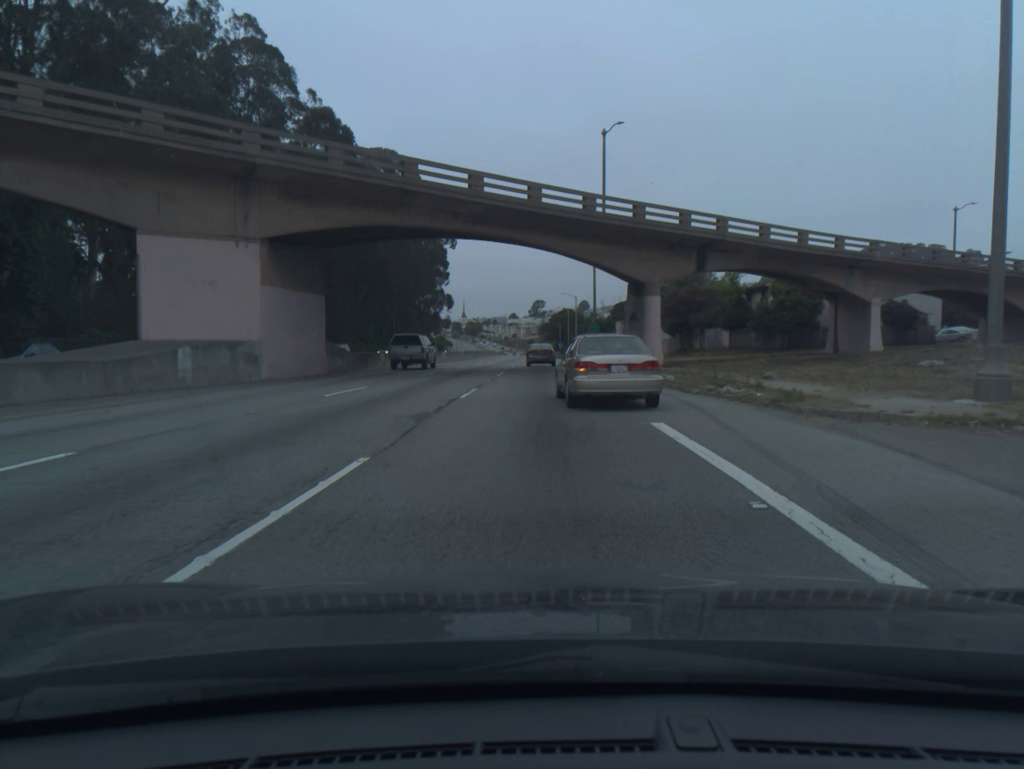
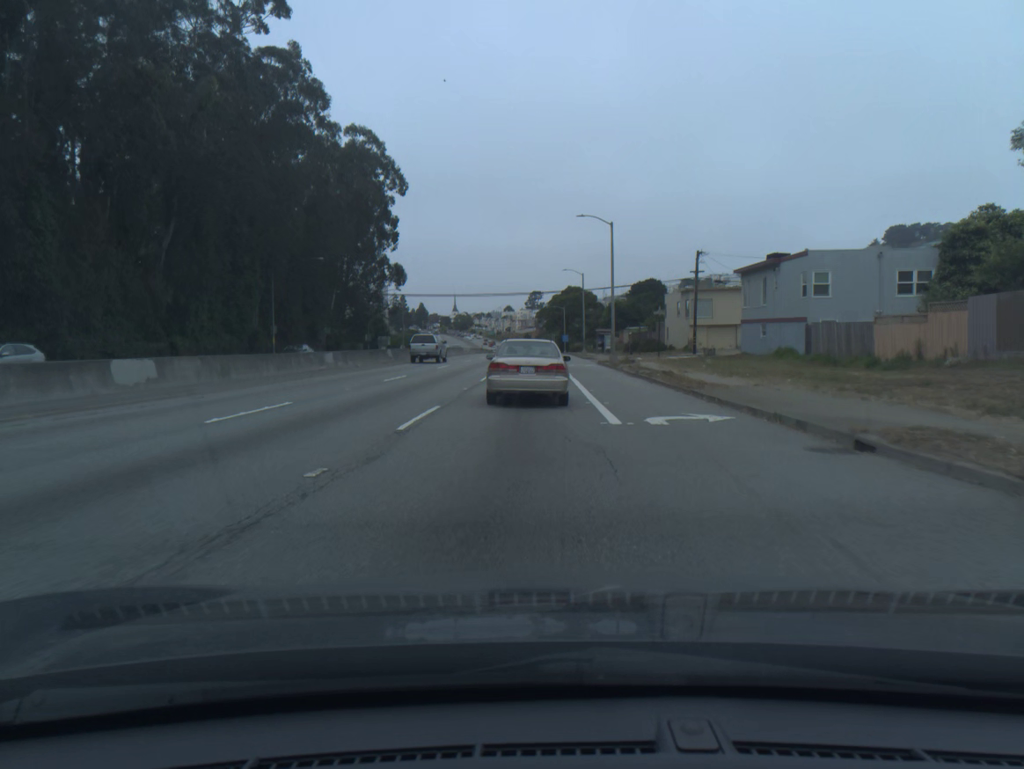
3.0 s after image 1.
(+0.4, +65.1) m; 0°
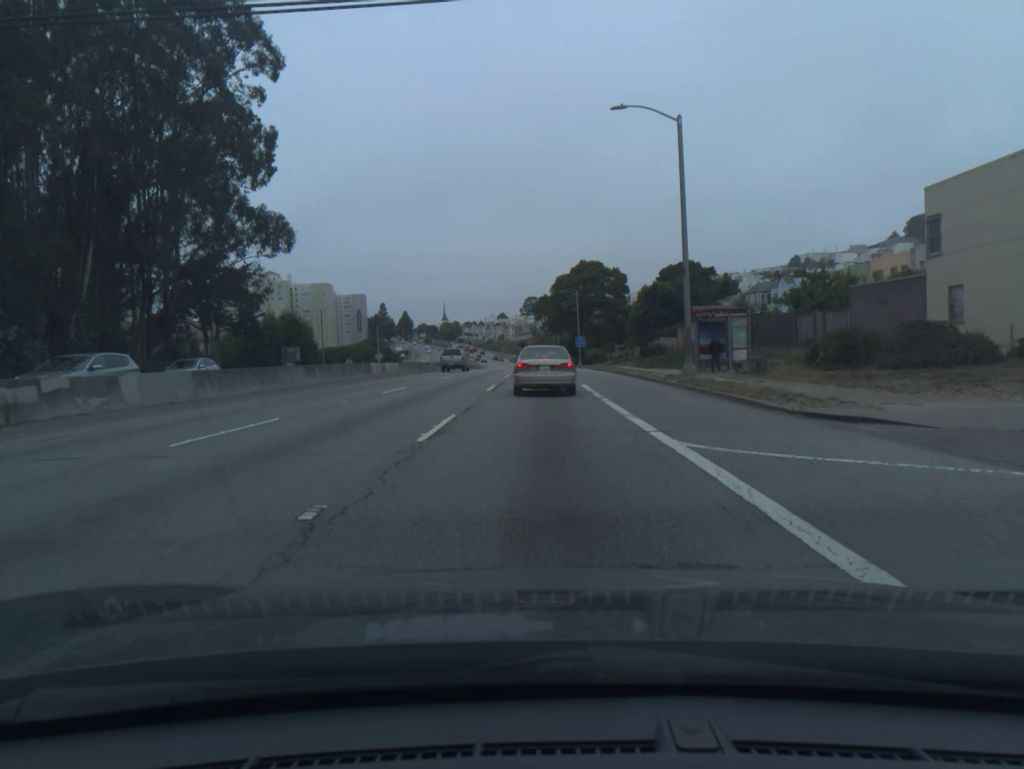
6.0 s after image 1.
(-0.6, +61.2) m; 0°
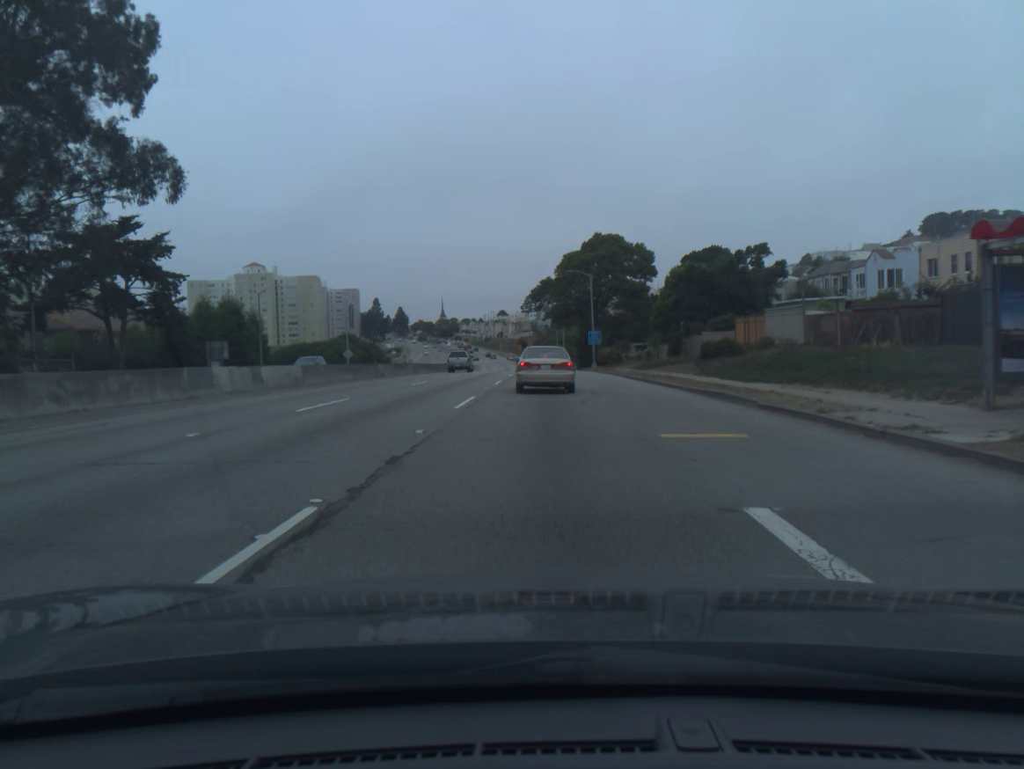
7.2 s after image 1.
(0.0, +23.8) m; 0°
